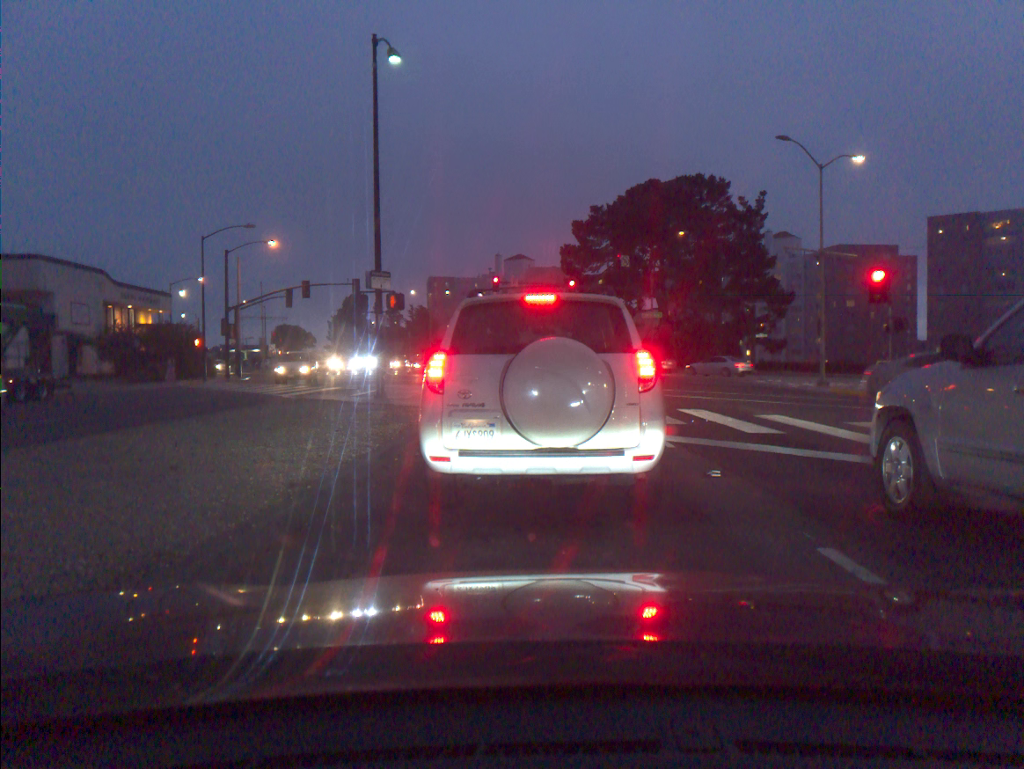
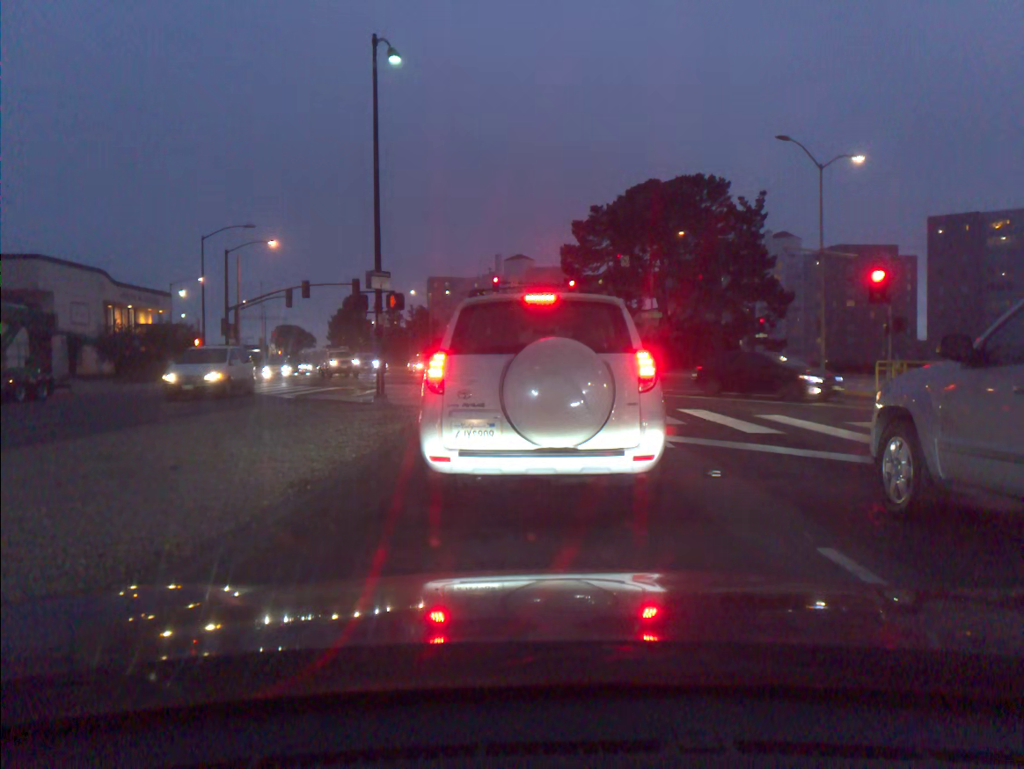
(0.0, 0.0) m; 0°
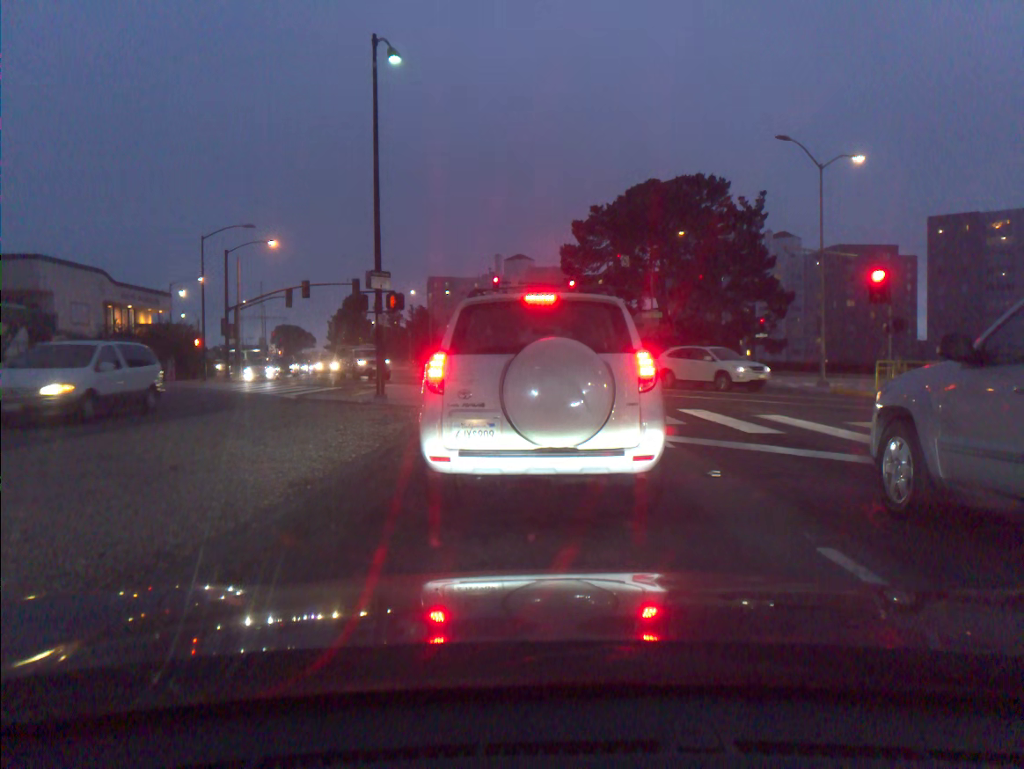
(0.0, 0.0) m; 0°
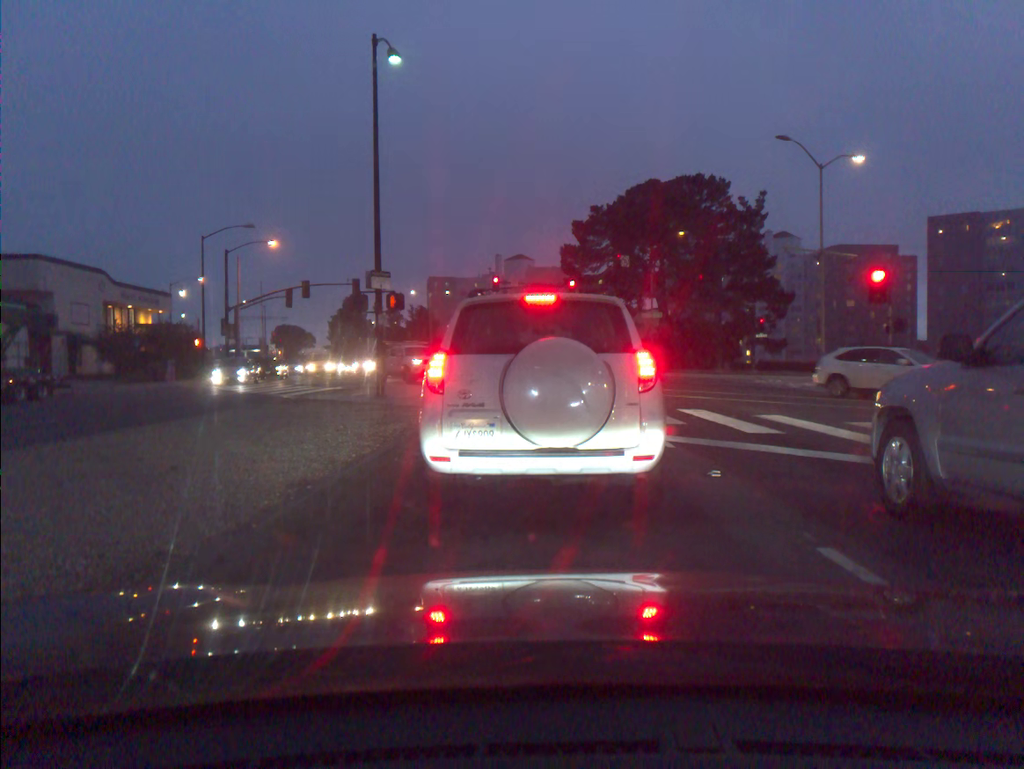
(0.0, 0.0) m; 0°
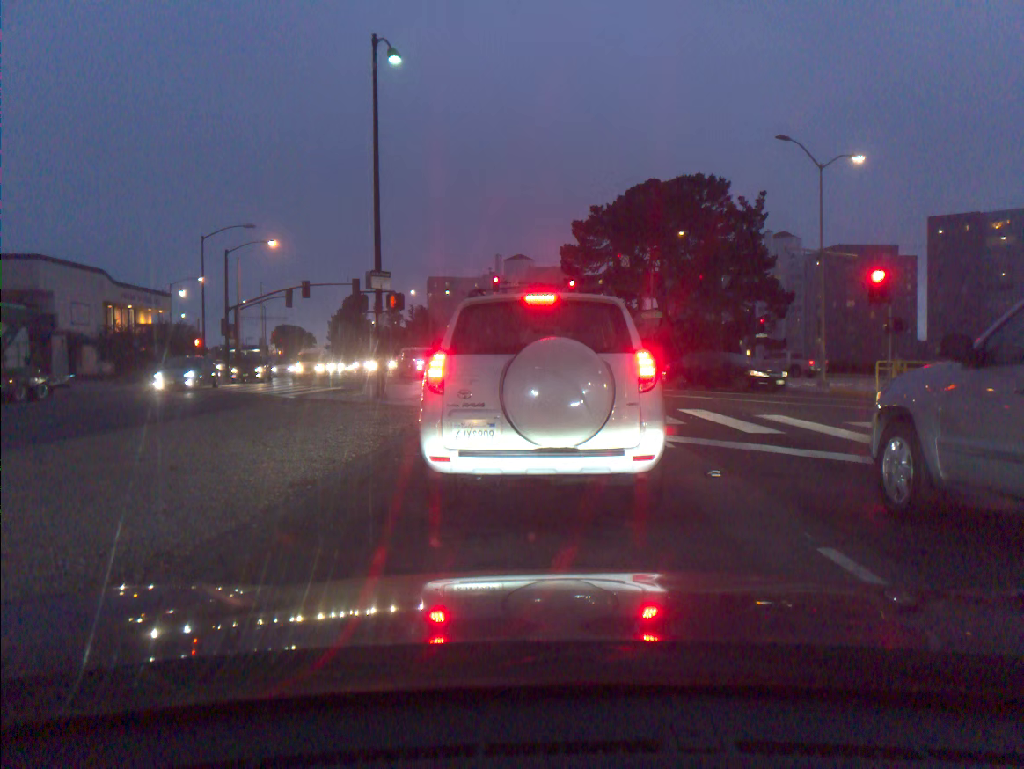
(0.0, 0.0) m; 0°
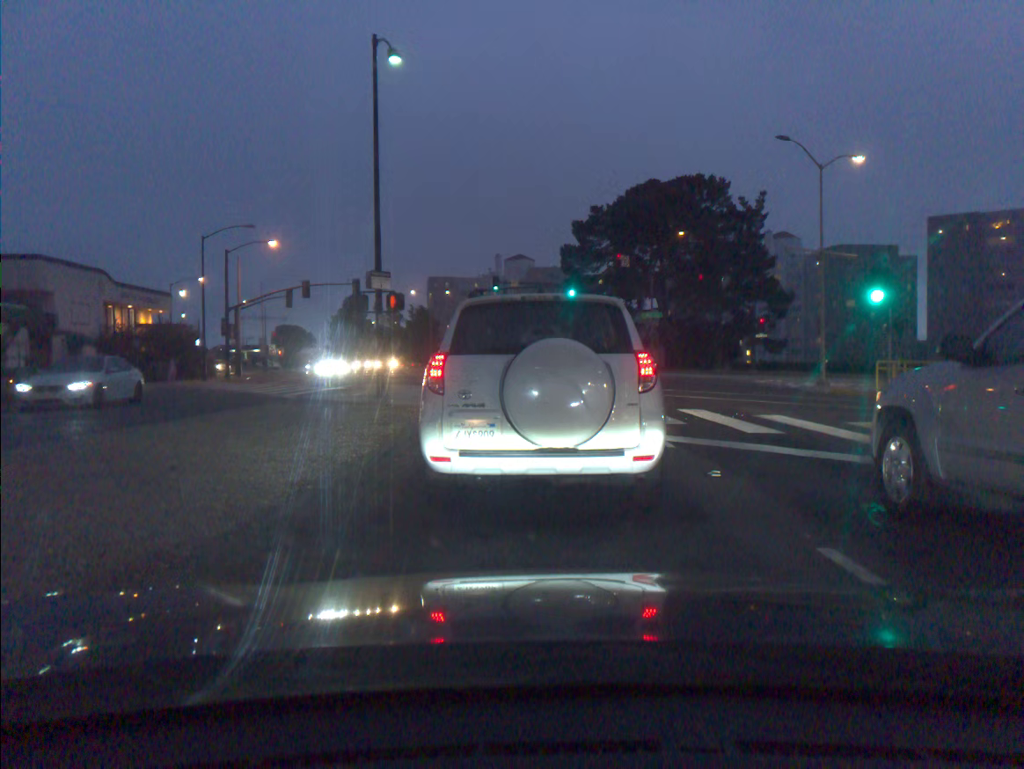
(0.0, 0.0) m; 0°
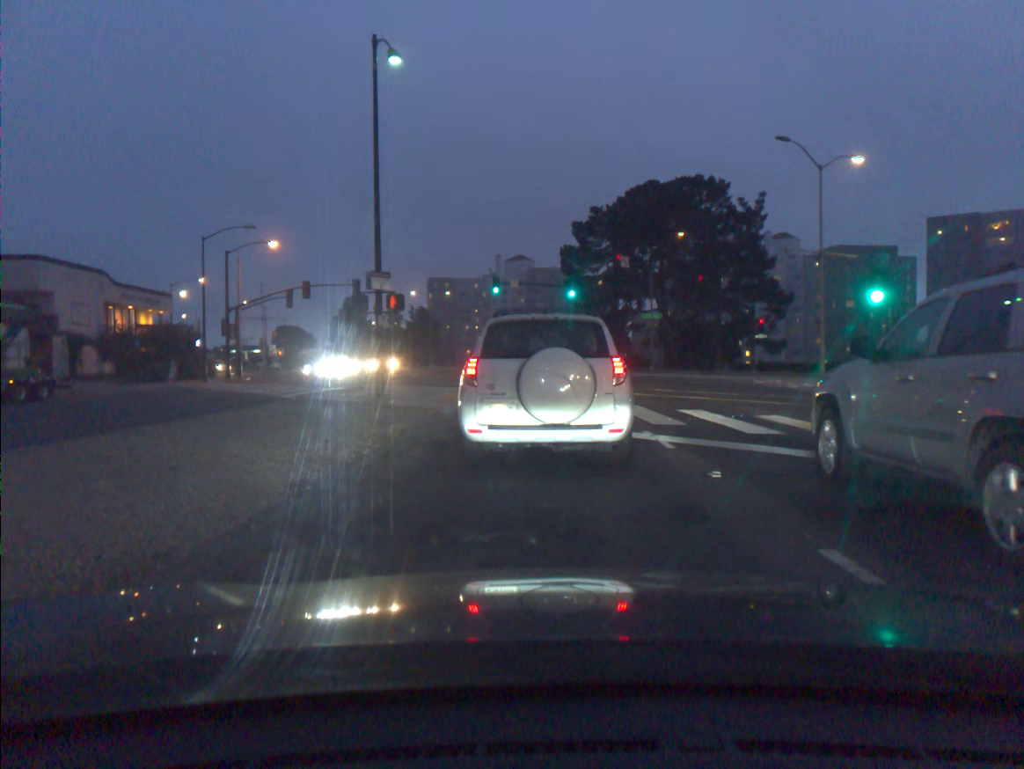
(0.0, 0.0) m; 0°
